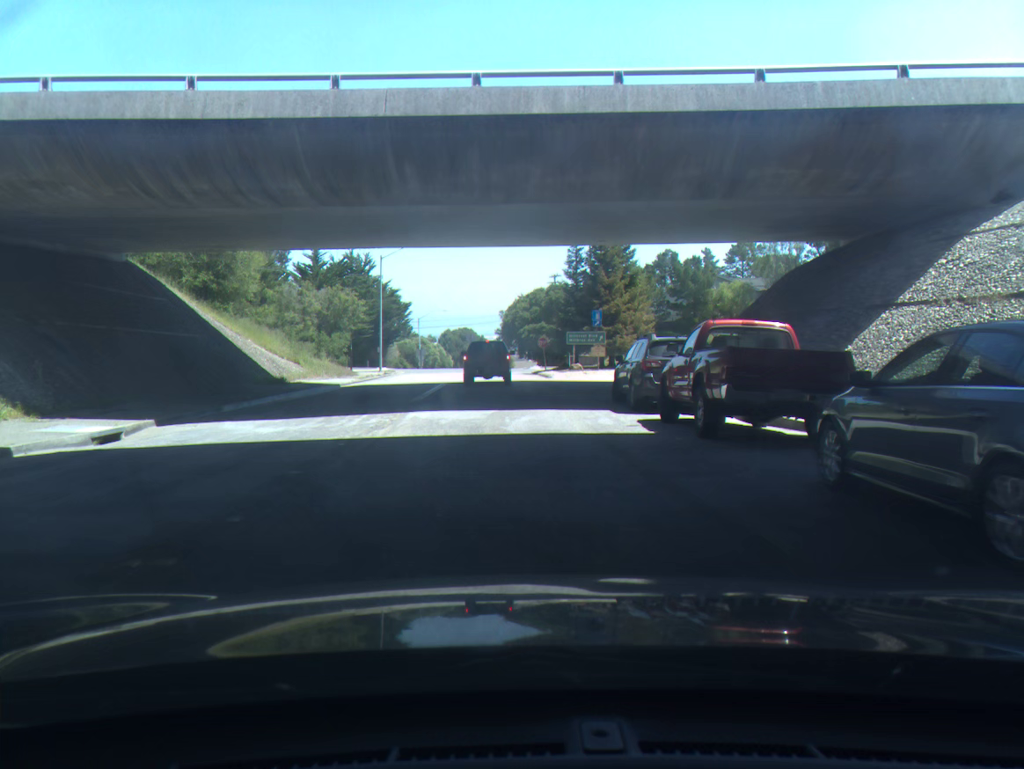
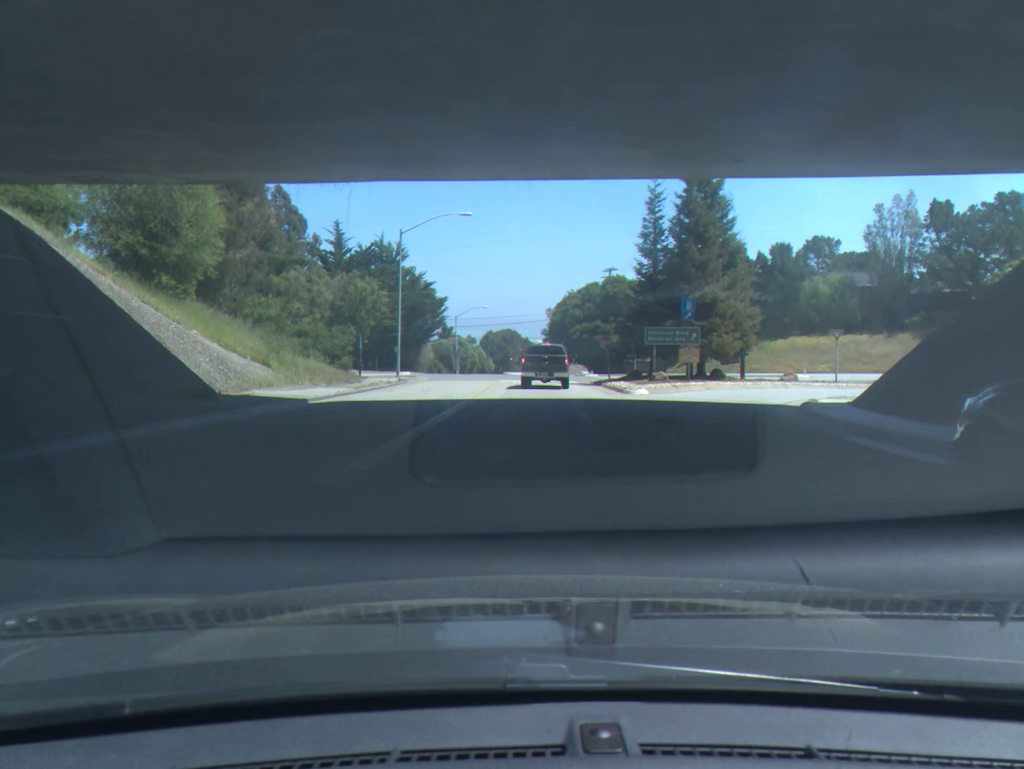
(-0.4, +13.5) m; -3°
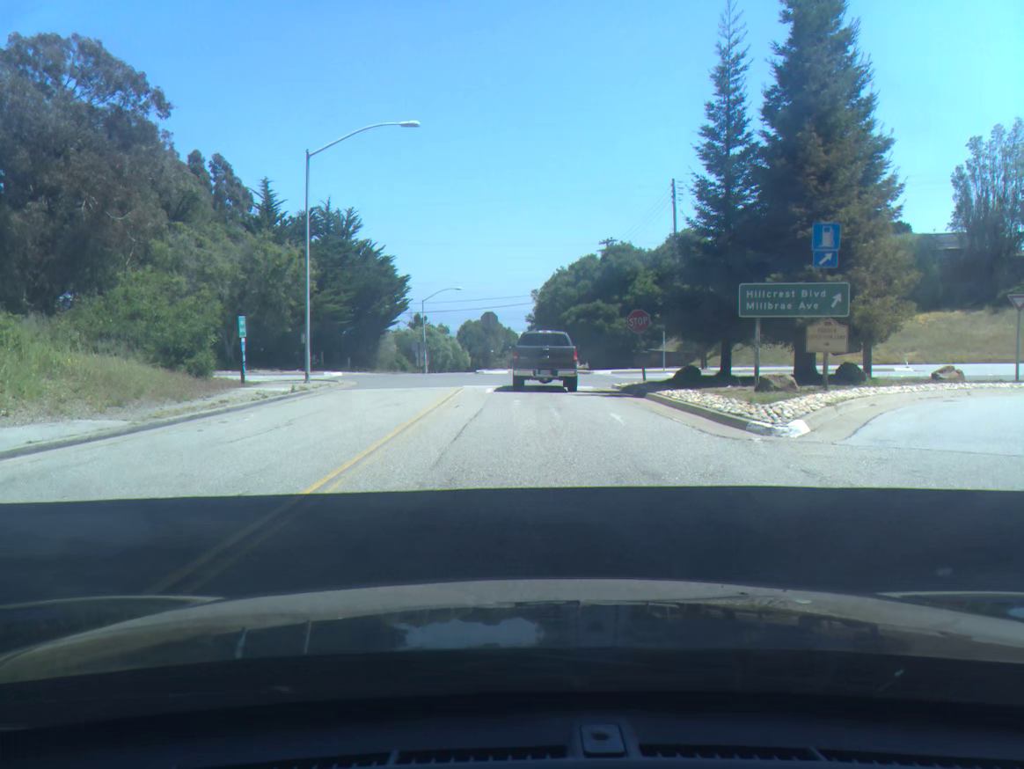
(+0.3, +17.4) m; +2°
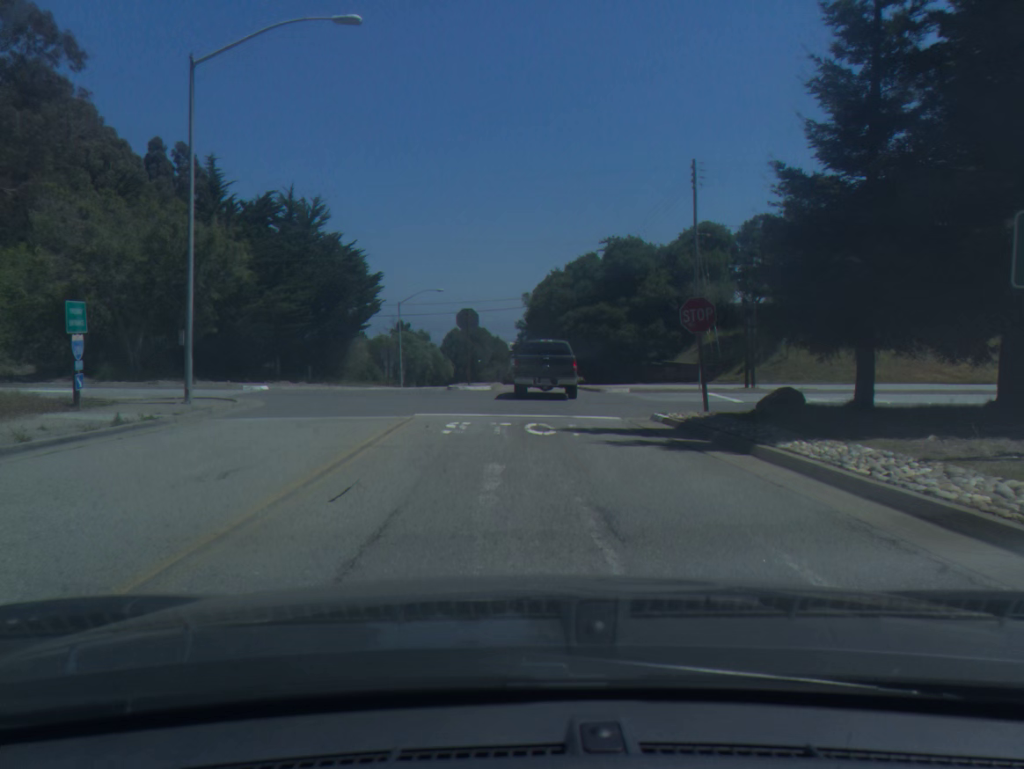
(+0.1, +10.6) m; +1°
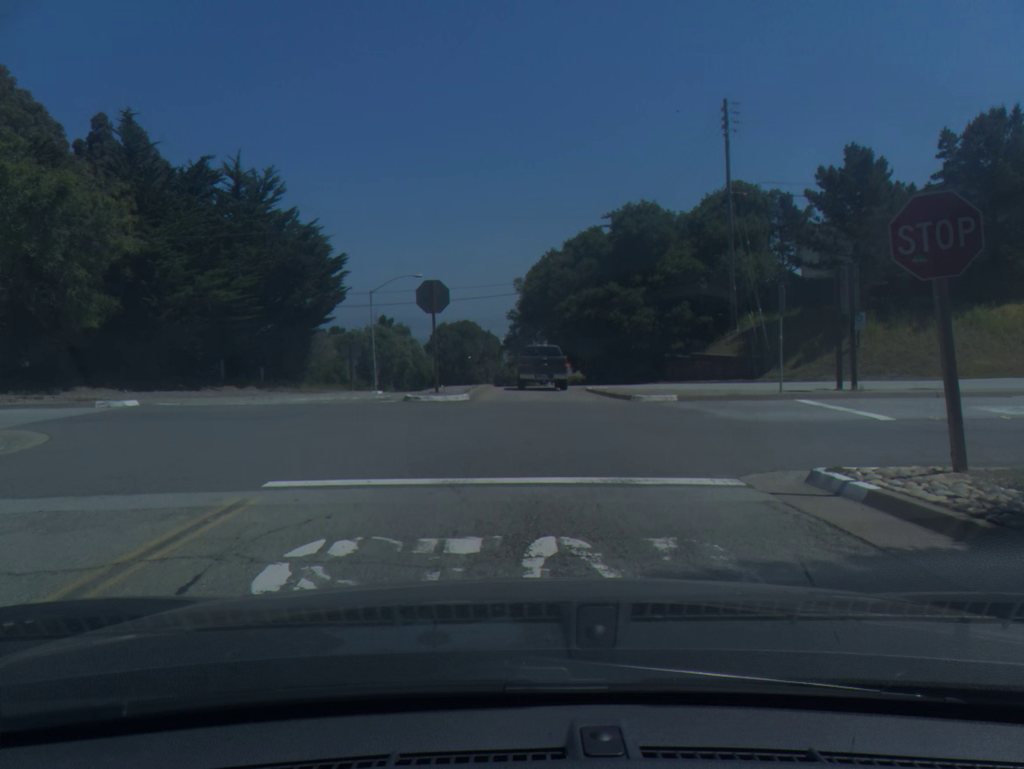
(+0.1, +10.2) m; +1°
